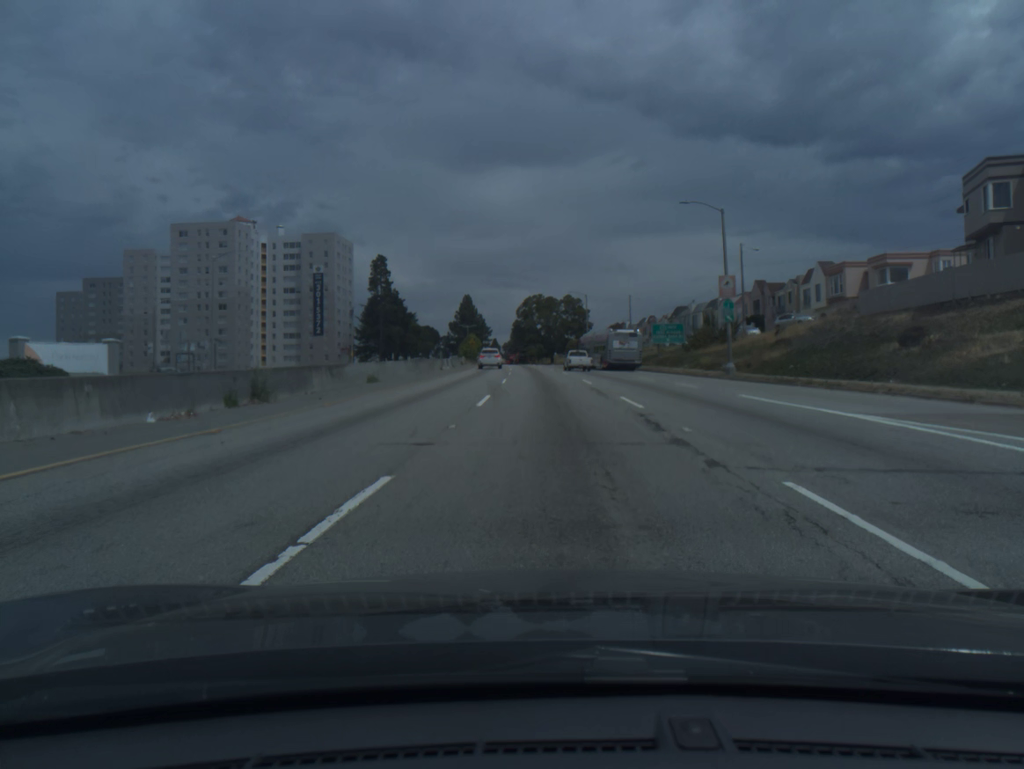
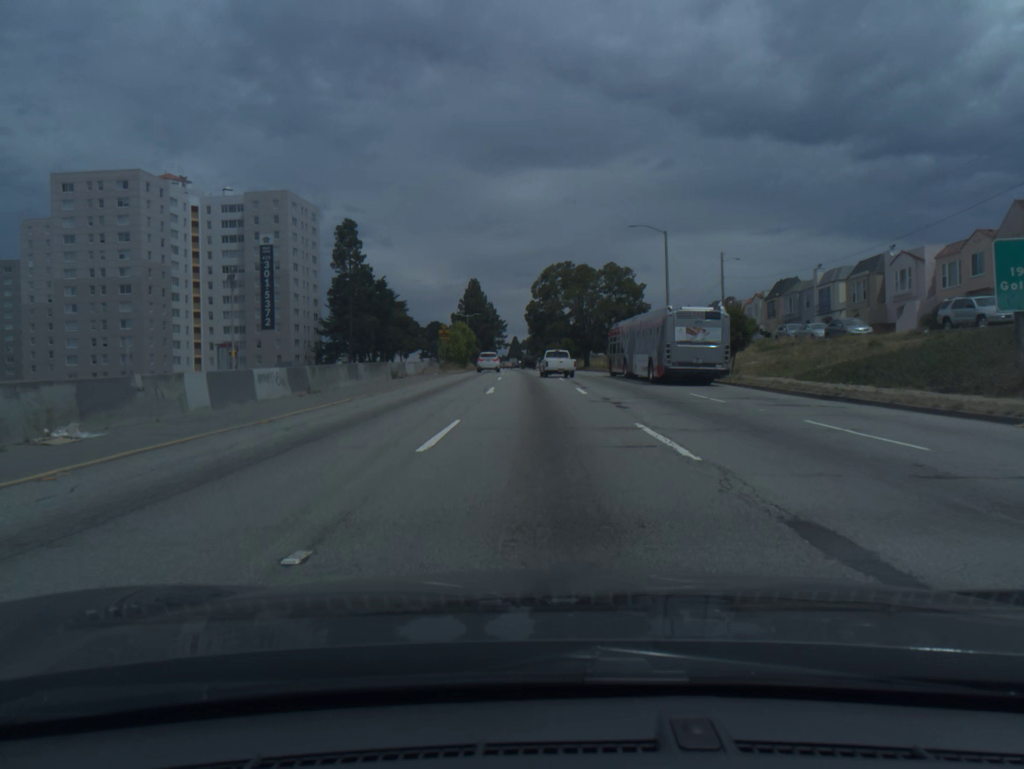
(-0.7, +52.4) m; -2°
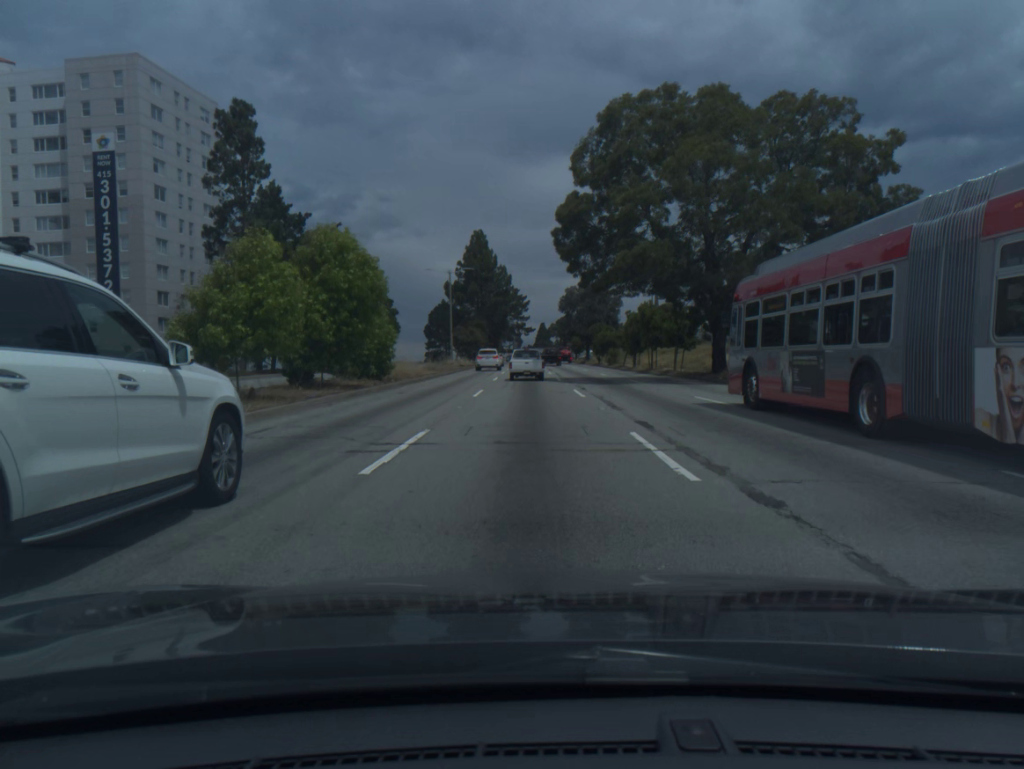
(-1.2, +60.6) m; -2°
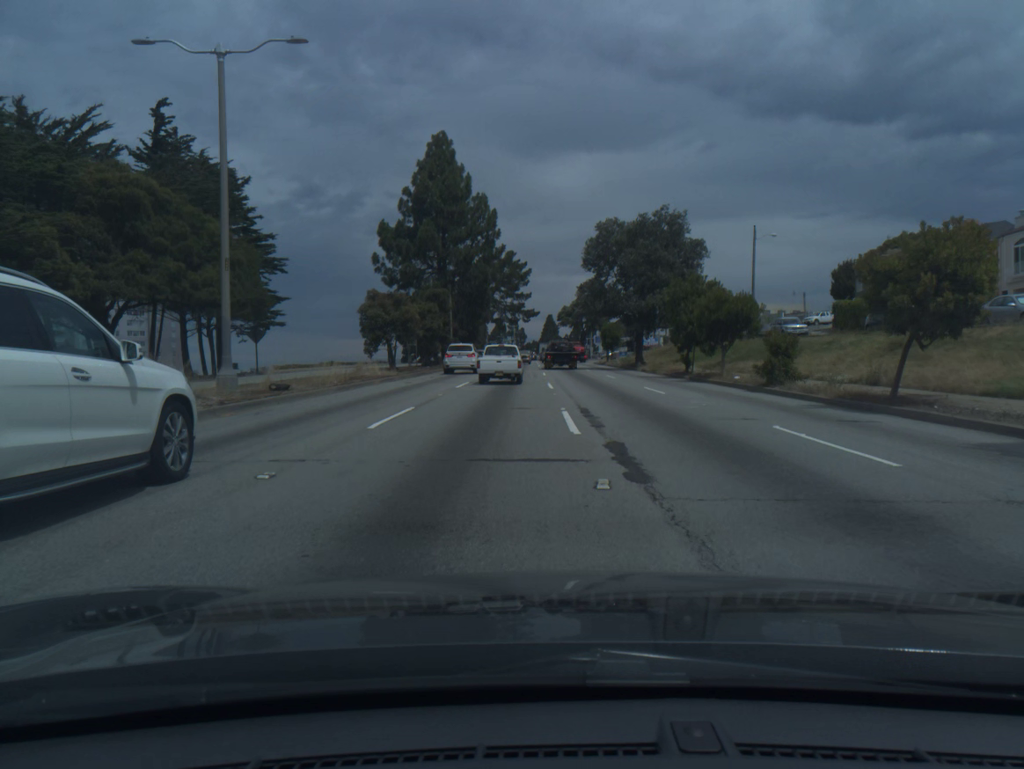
(-0.2, +54.6) m; -1°
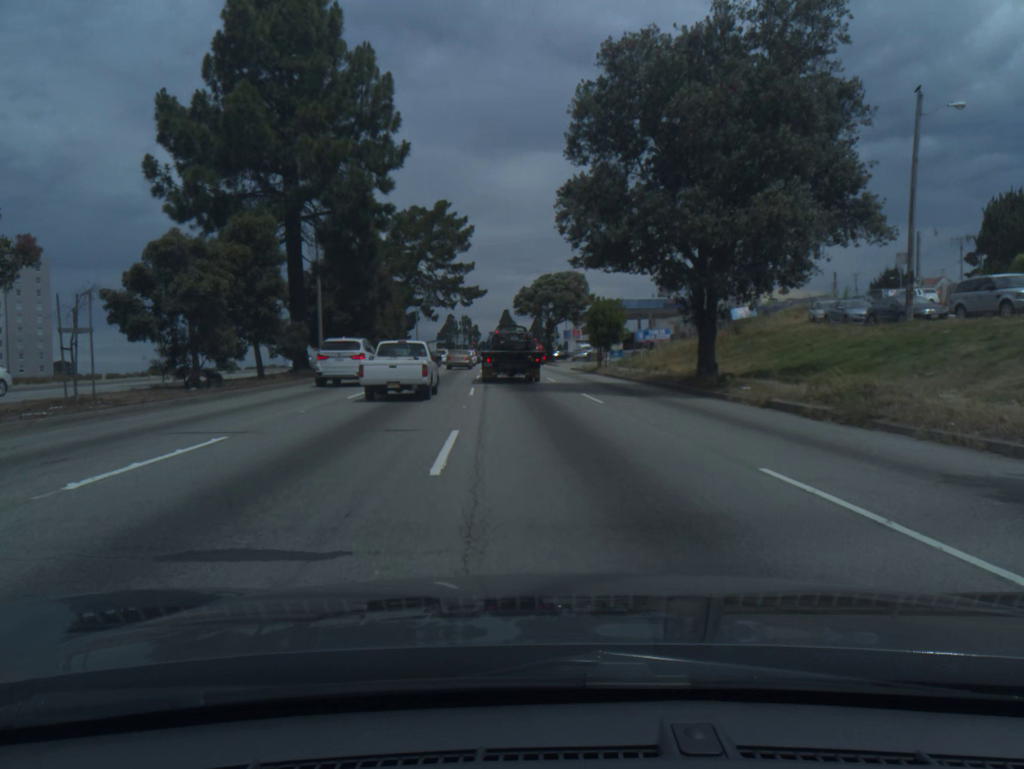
(+0.8, +34.7) m; +3°
